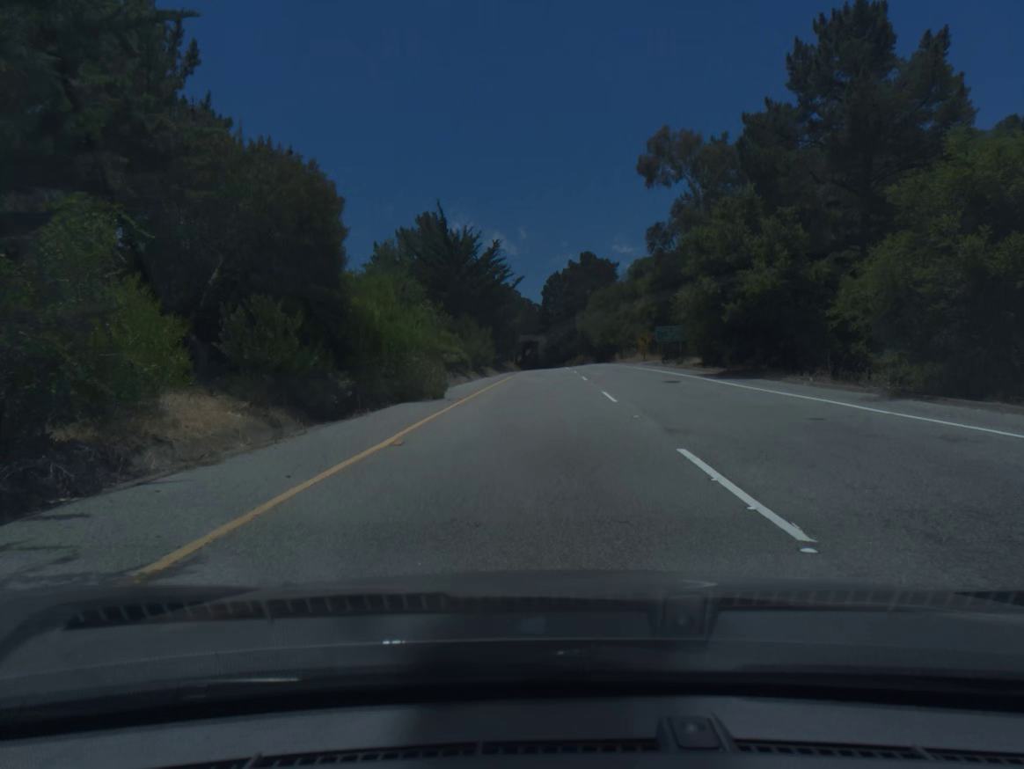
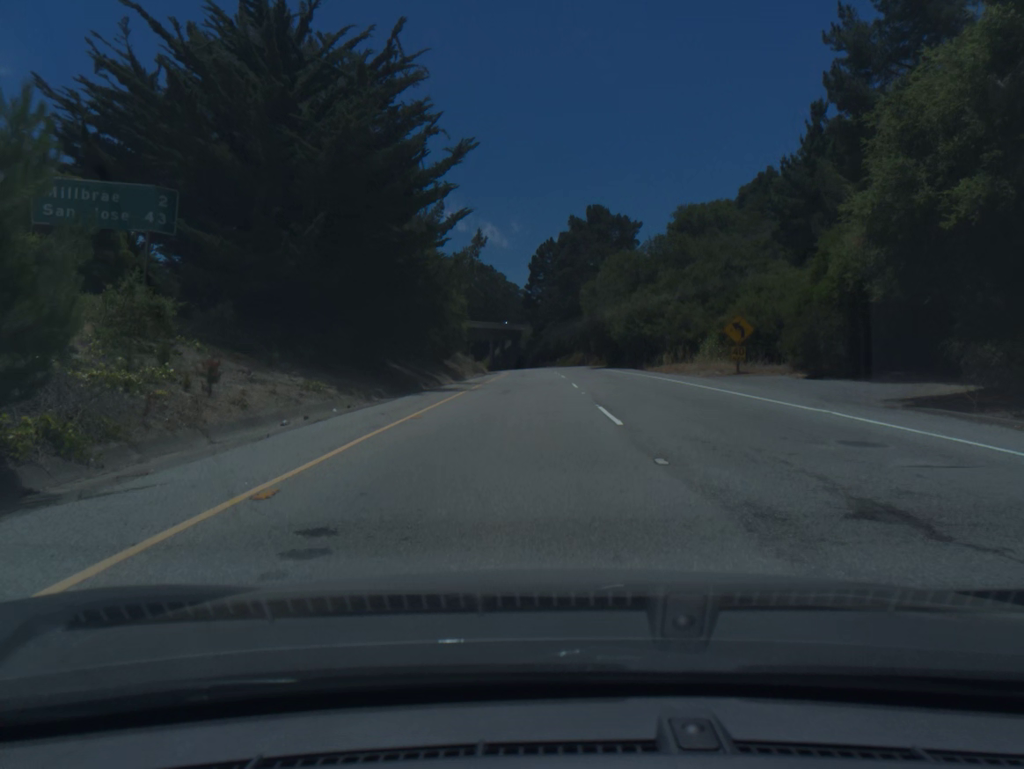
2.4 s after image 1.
(+0.8, +48.9) m; +1°
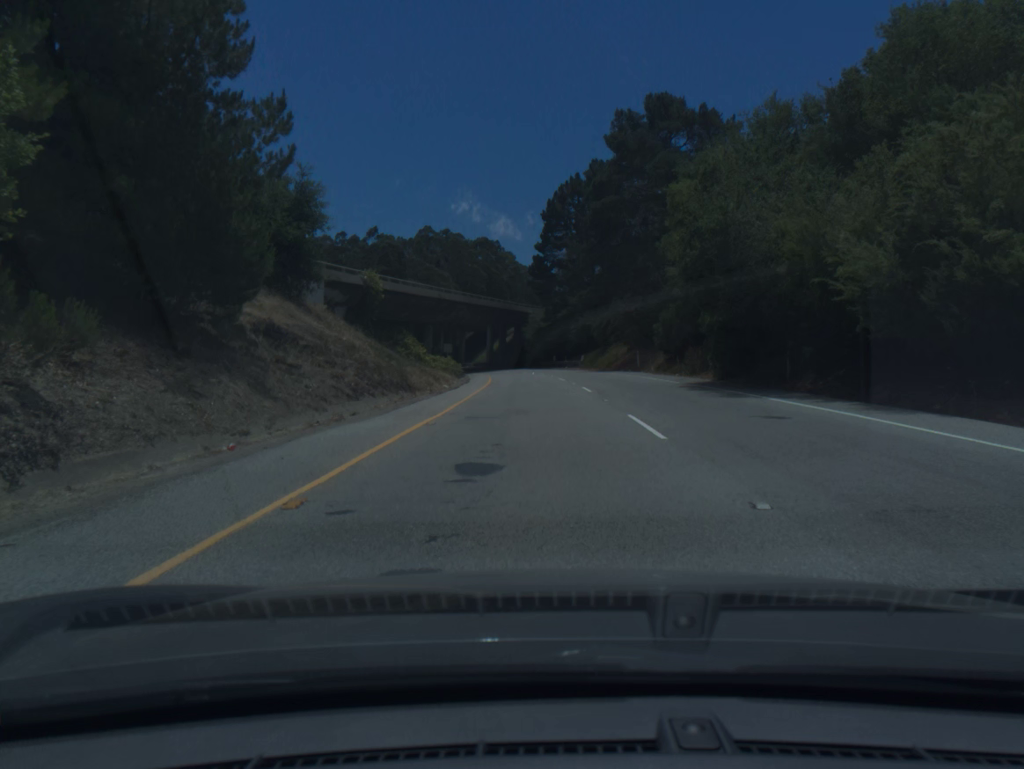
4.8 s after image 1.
(-0.3, +46.4) m; -1°
